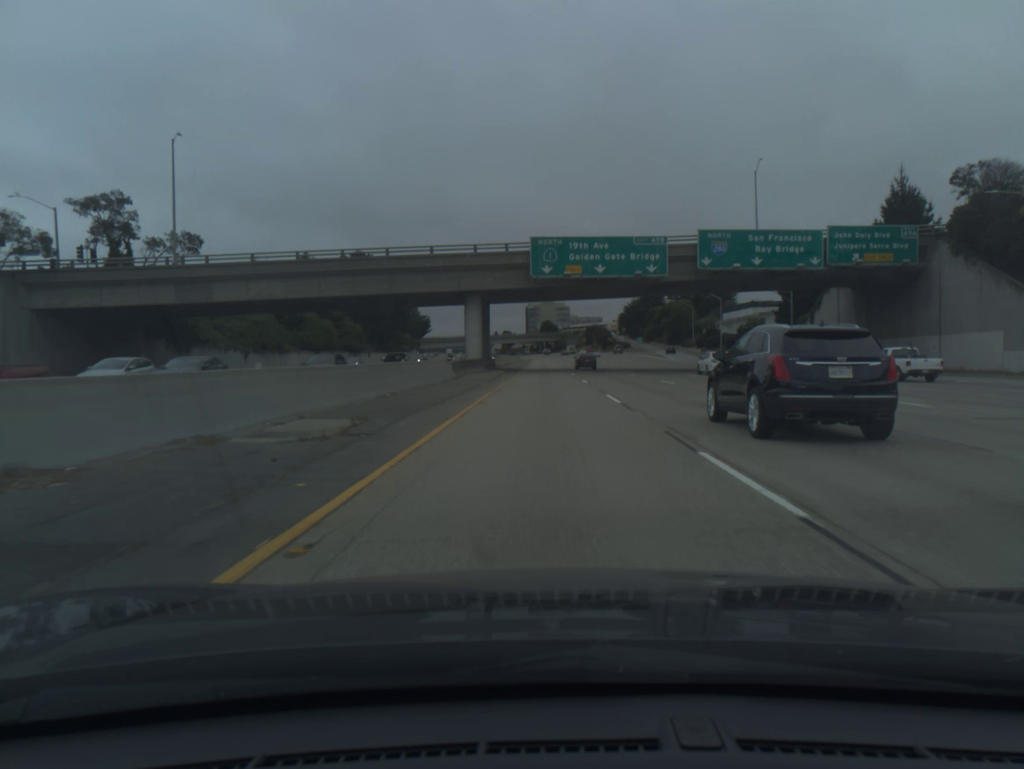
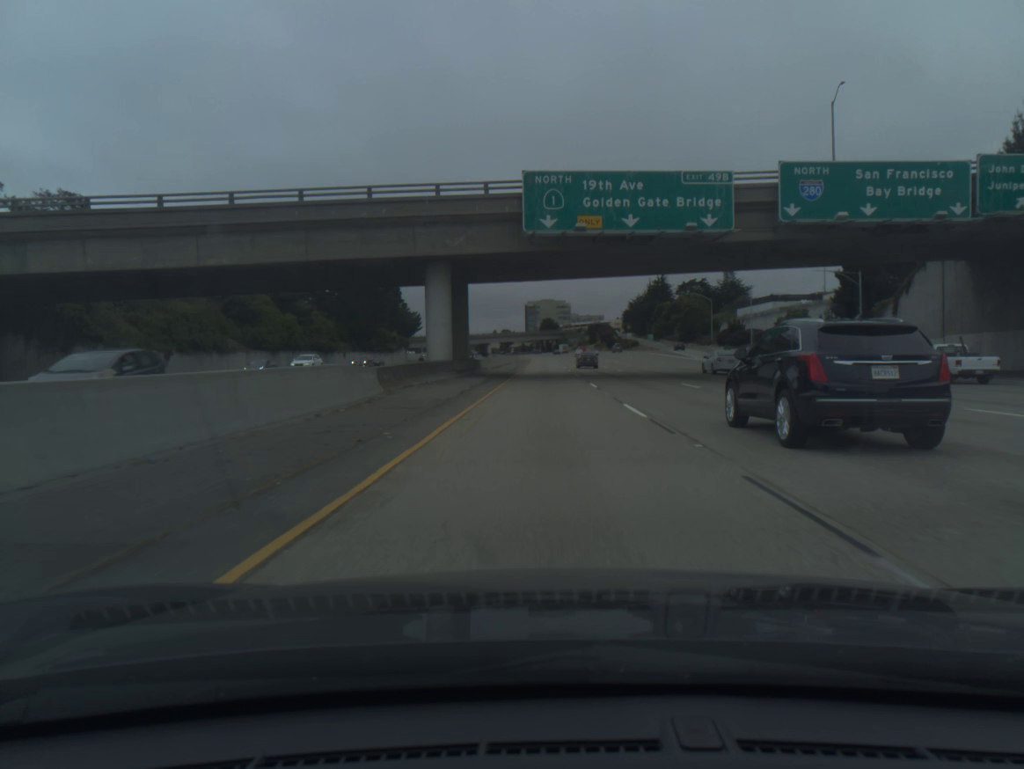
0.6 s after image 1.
(0.0, +19.5) m; 0°
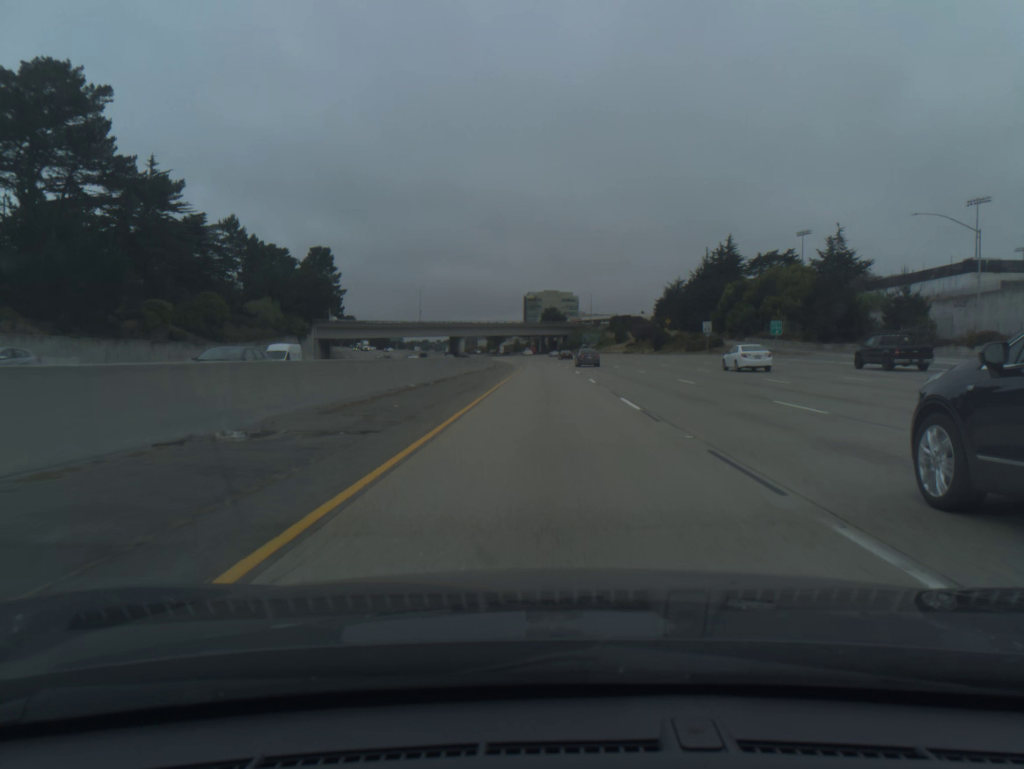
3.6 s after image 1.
(0.0, +97.9) m; 0°
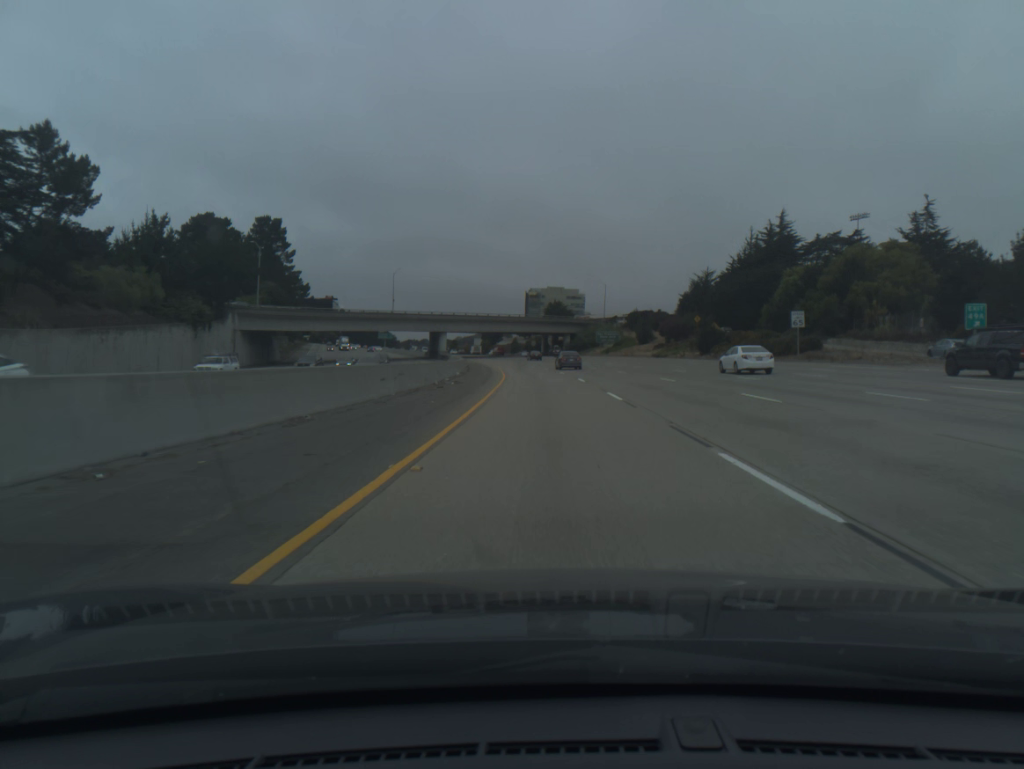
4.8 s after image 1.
(0.0, +39.2) m; 0°
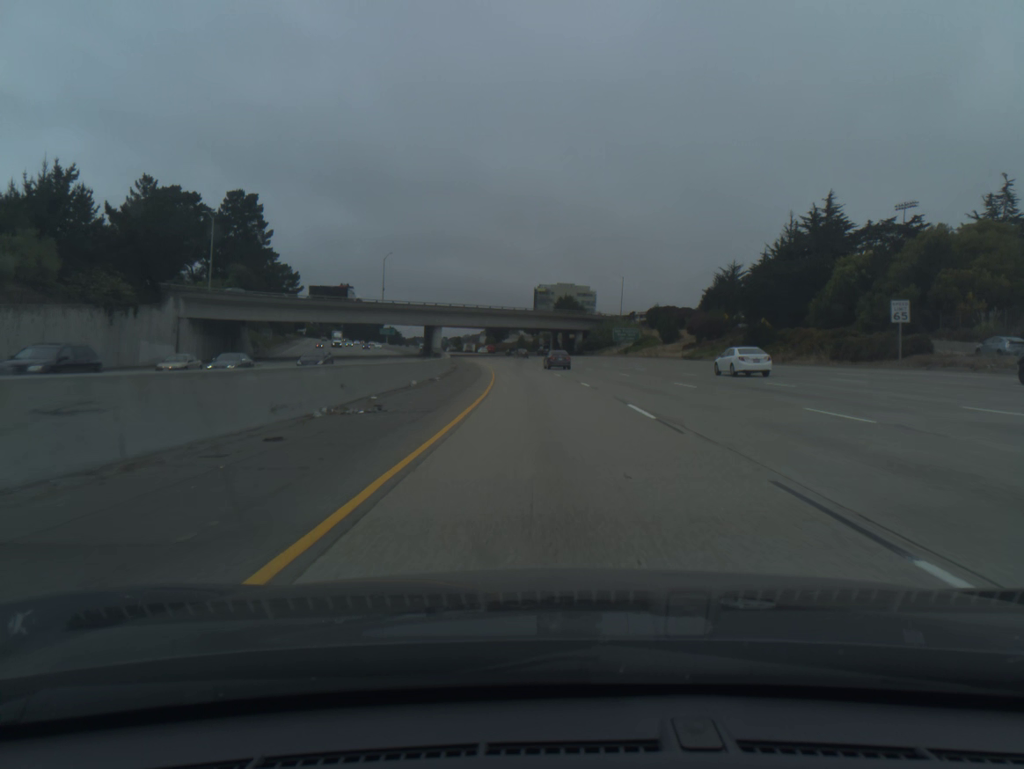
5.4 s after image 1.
(-0.1, +19.6) m; -1°
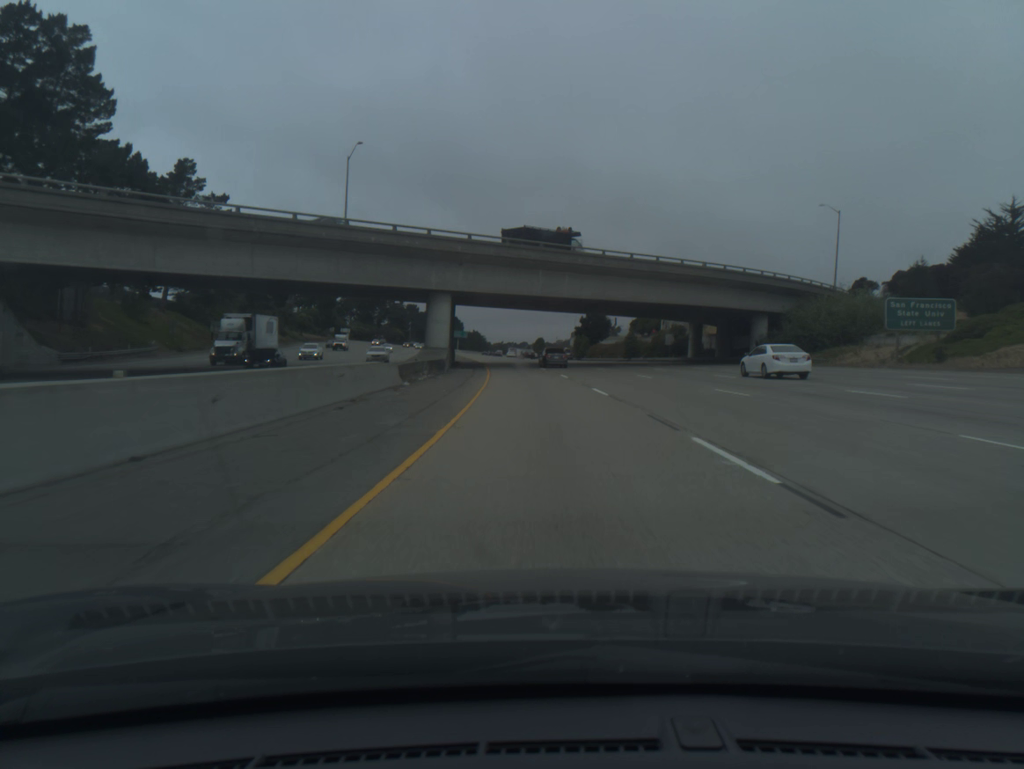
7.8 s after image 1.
(-4.2, +78.0) m; -7°
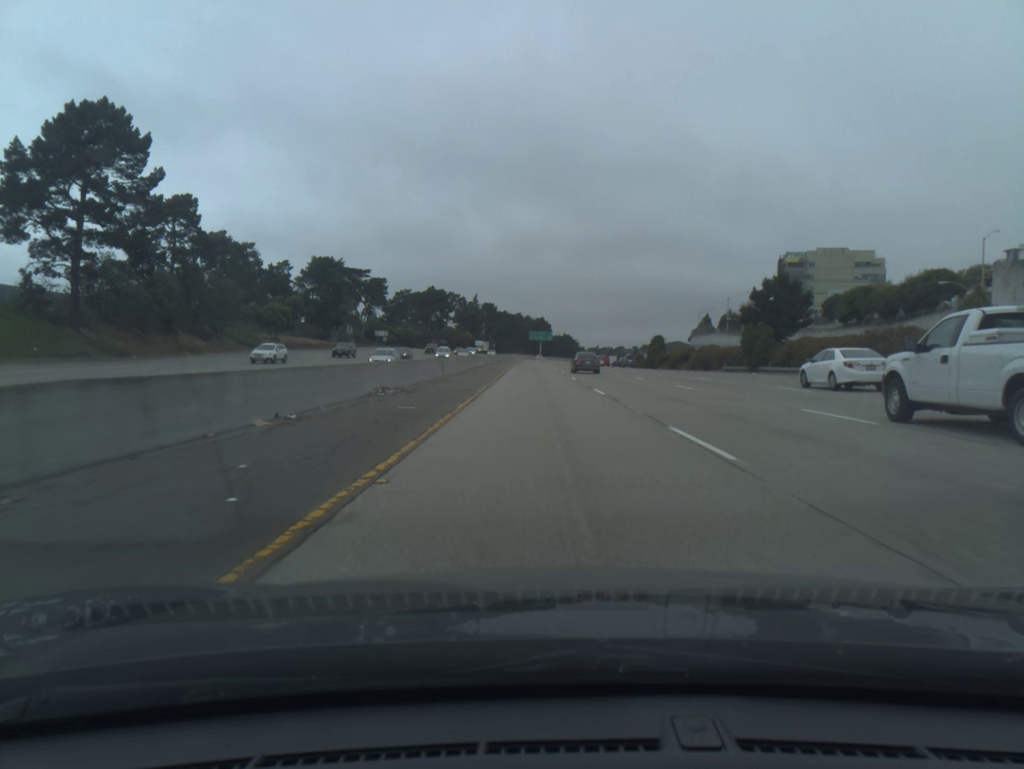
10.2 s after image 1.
(-4.8, +78.2) m; -7°
